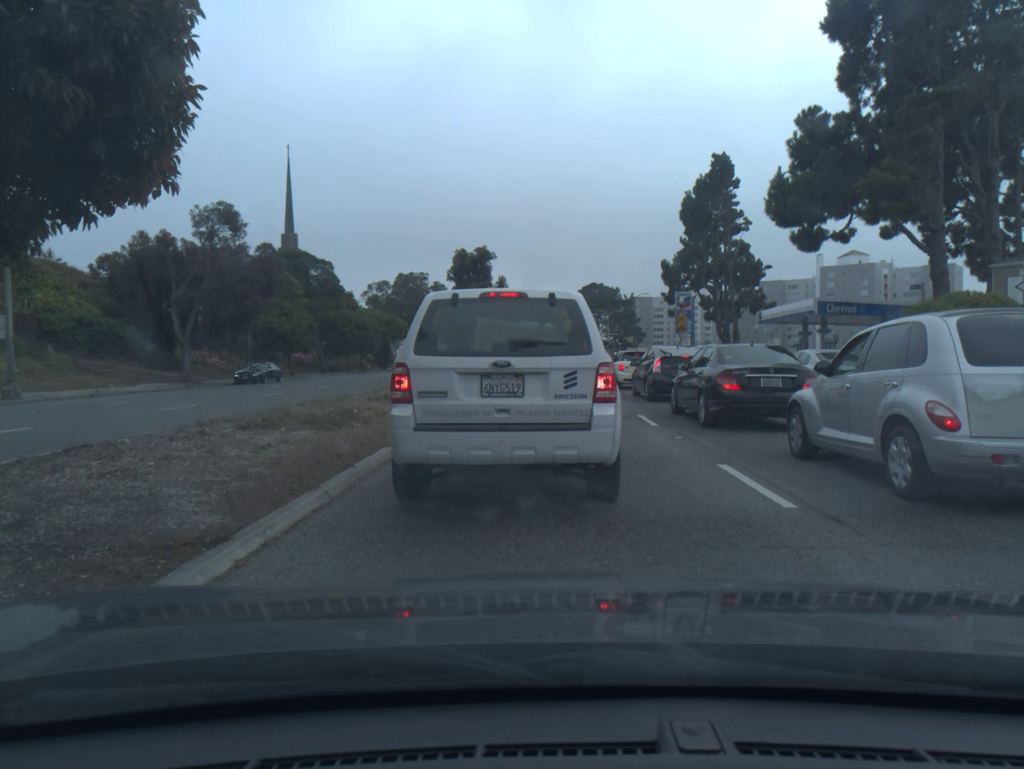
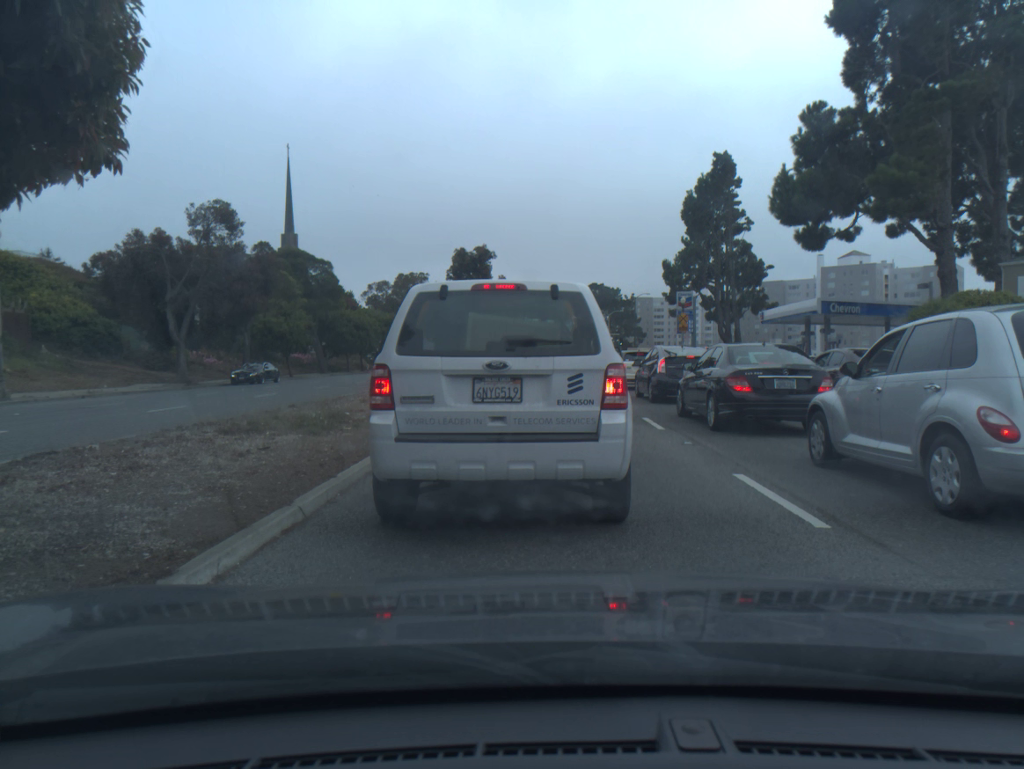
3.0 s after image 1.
(0.0, +0.8) m; 0°
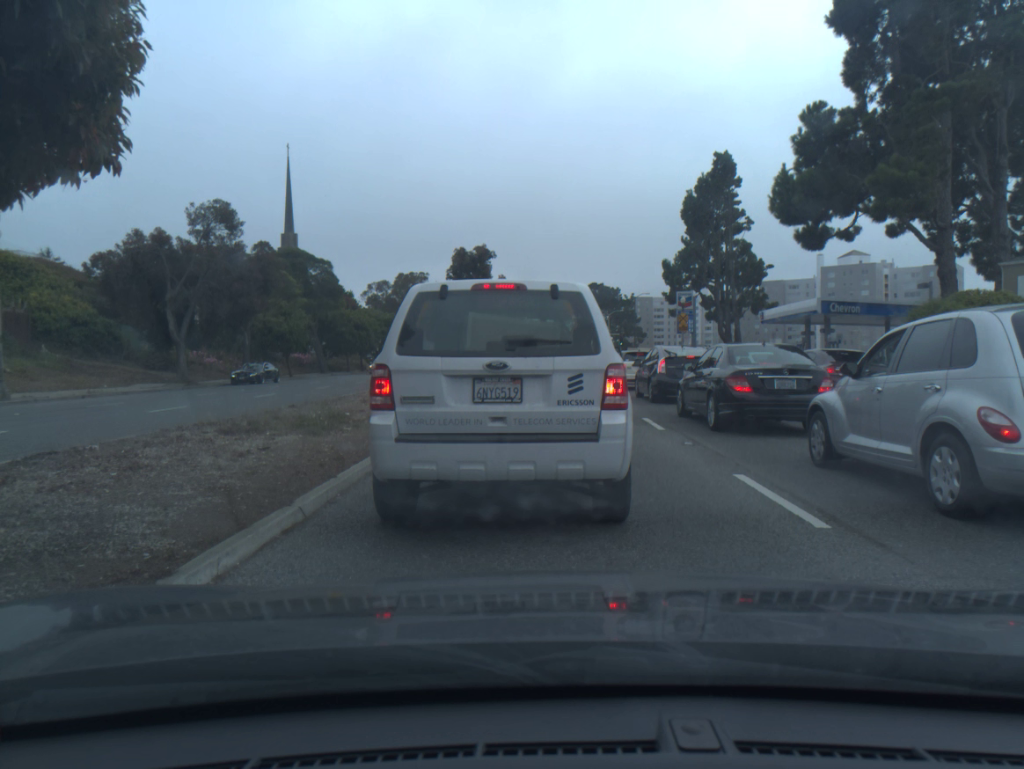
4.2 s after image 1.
(0.0, 0.0) m; 0°
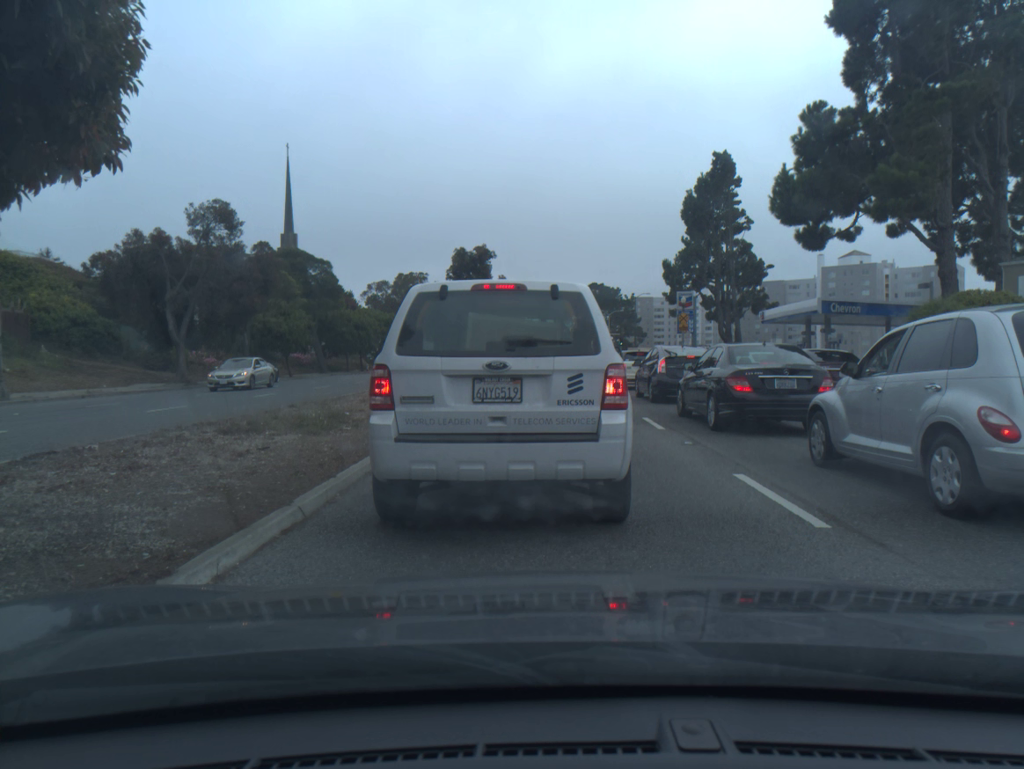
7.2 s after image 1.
(0.0, 0.0) m; 0°
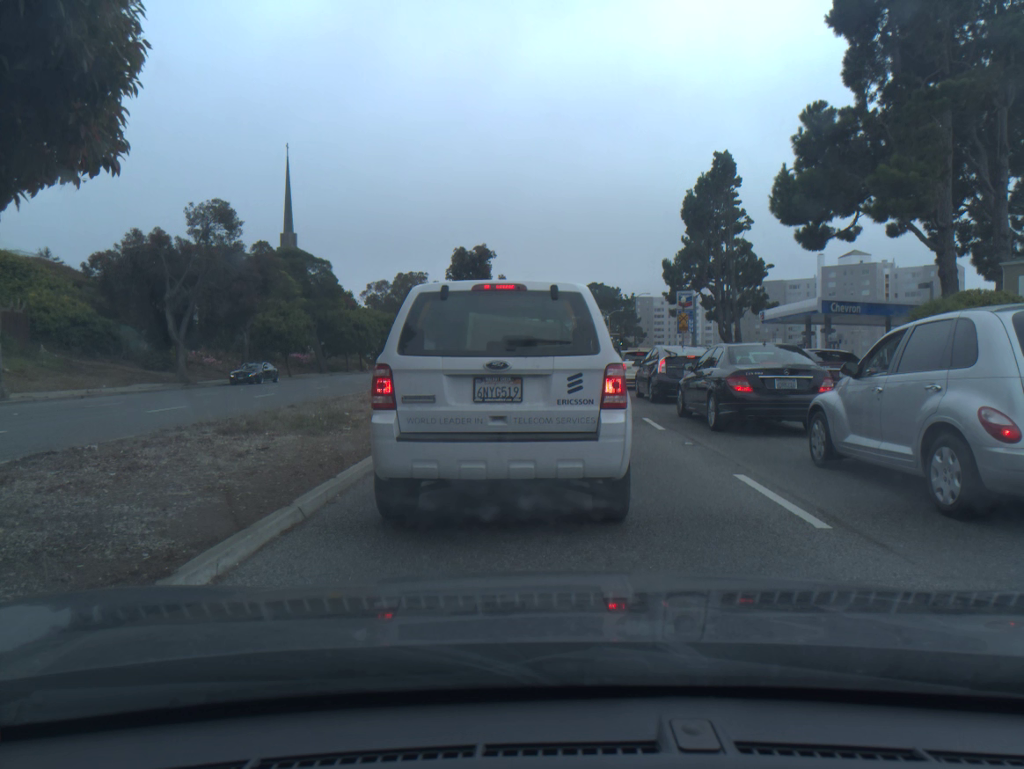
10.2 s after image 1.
(0.0, 0.0) m; 0°
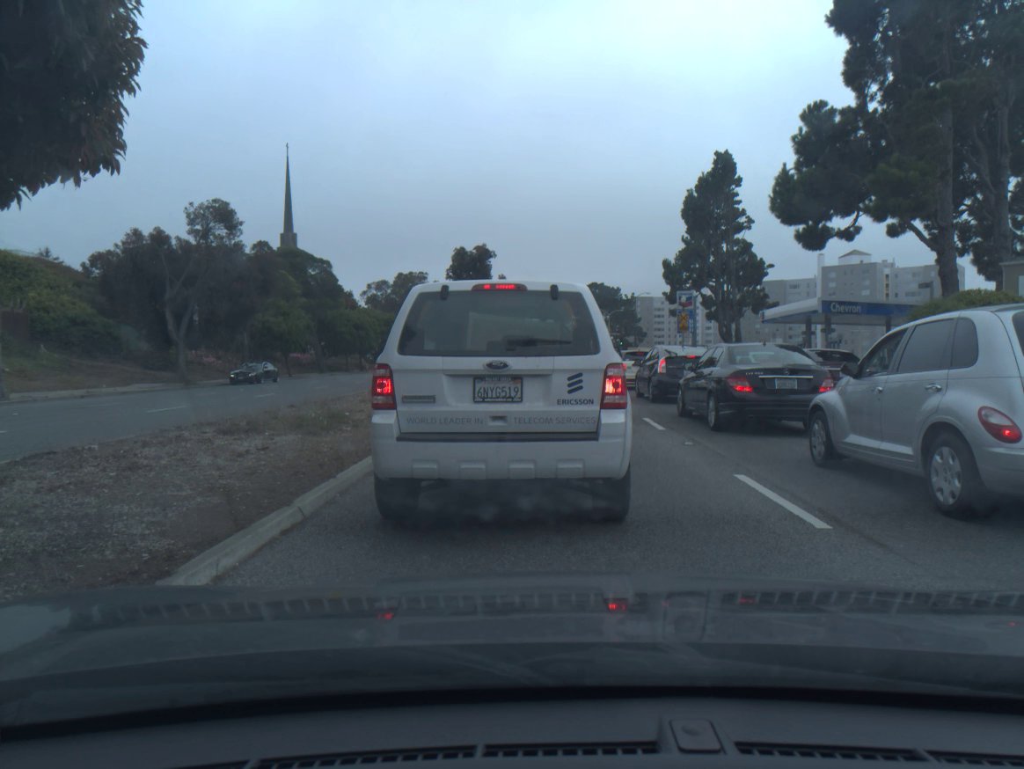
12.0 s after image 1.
(0.0, 0.0) m; 0°
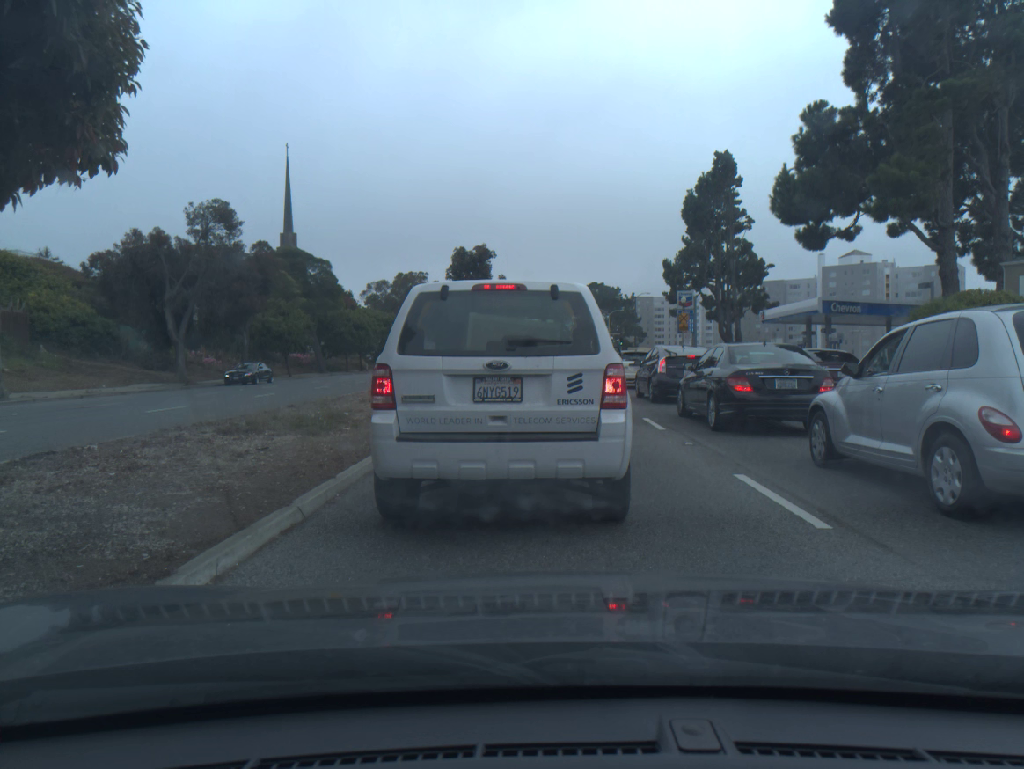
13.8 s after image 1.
(0.0, 0.0) m; 0°
